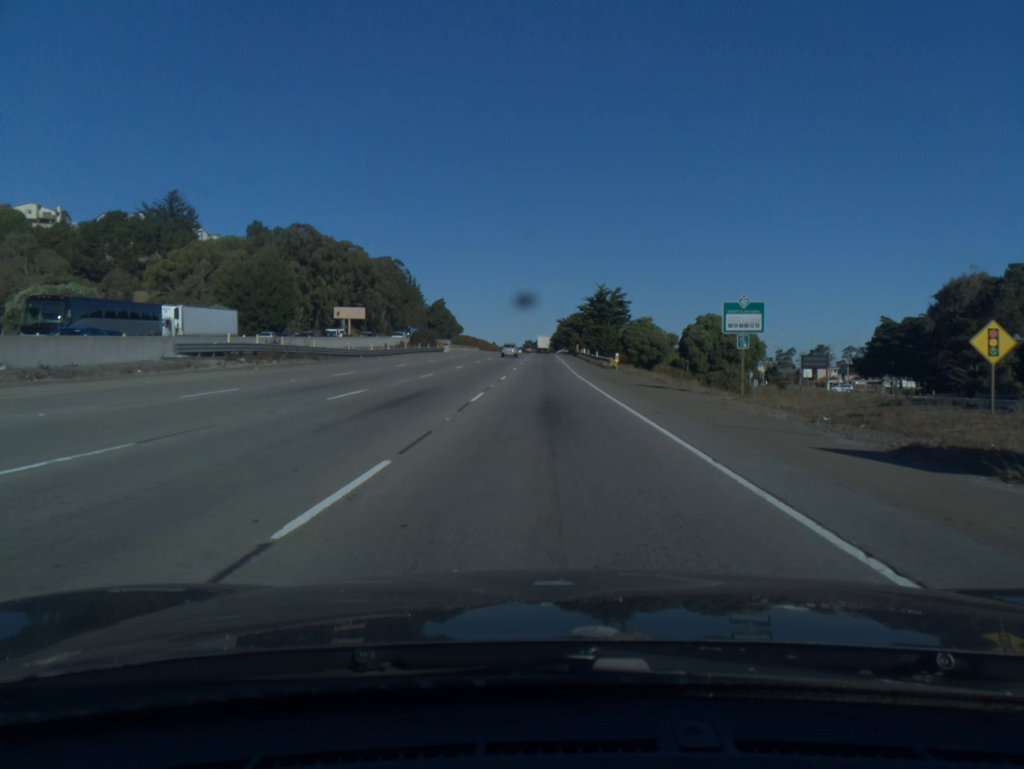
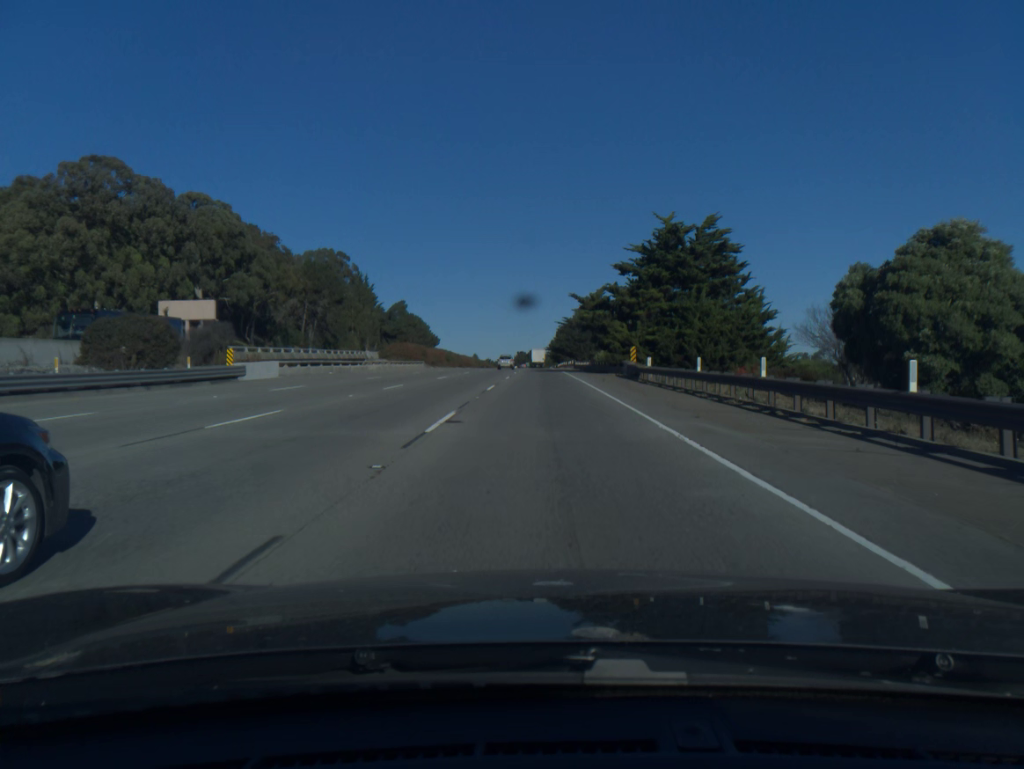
(0.0, +80.3) m; 0°
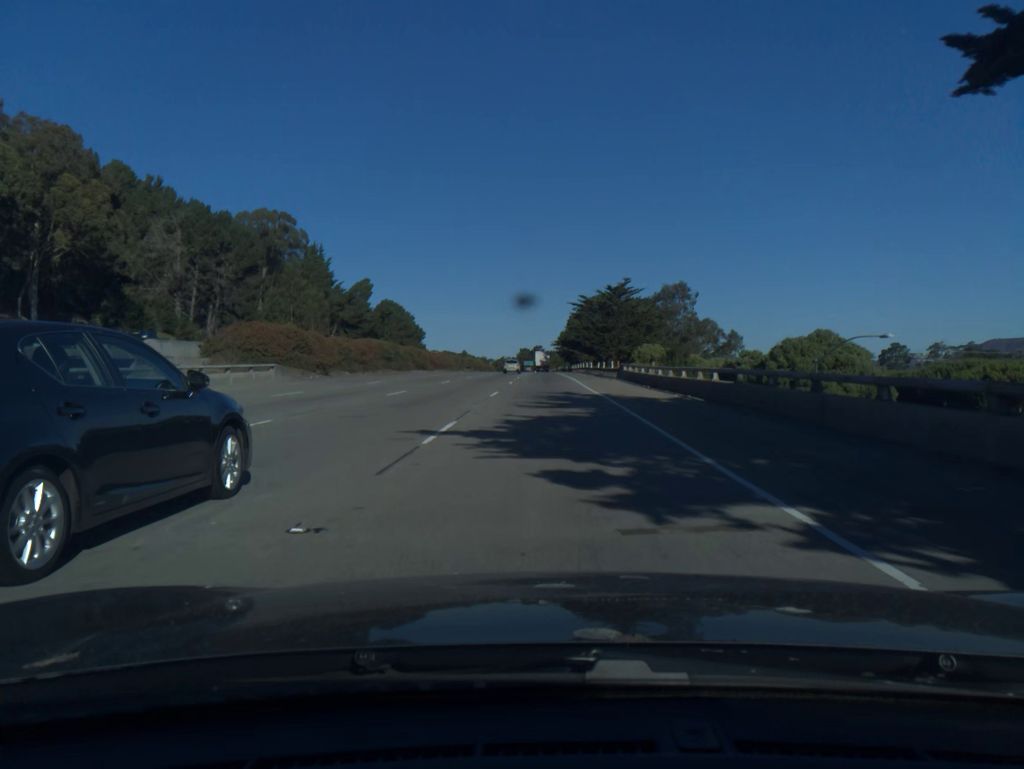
(-0.2, +59.5) m; 0°
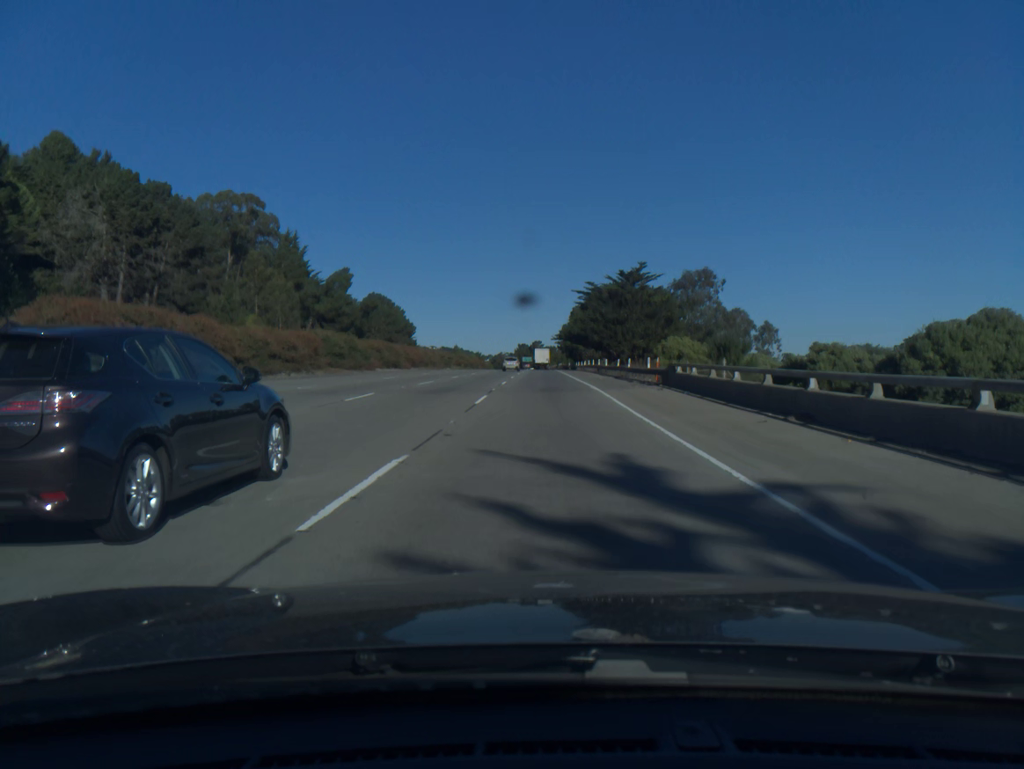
(0.0, +20.3) m; 0°
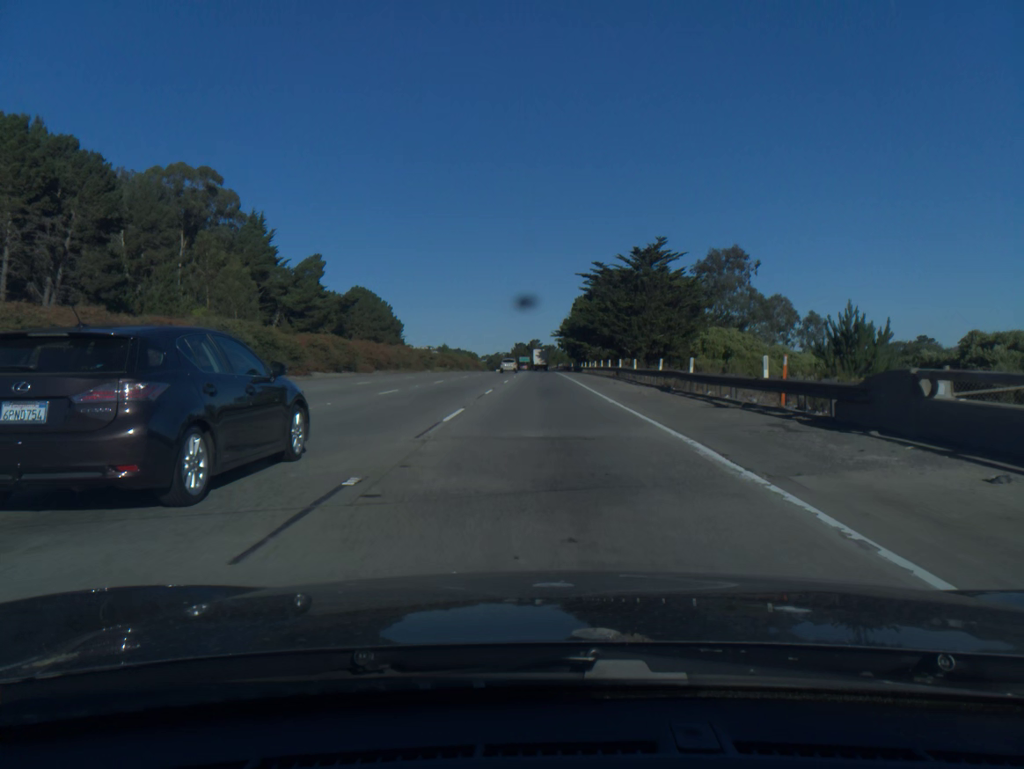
(0.0, +20.3) m; 0°
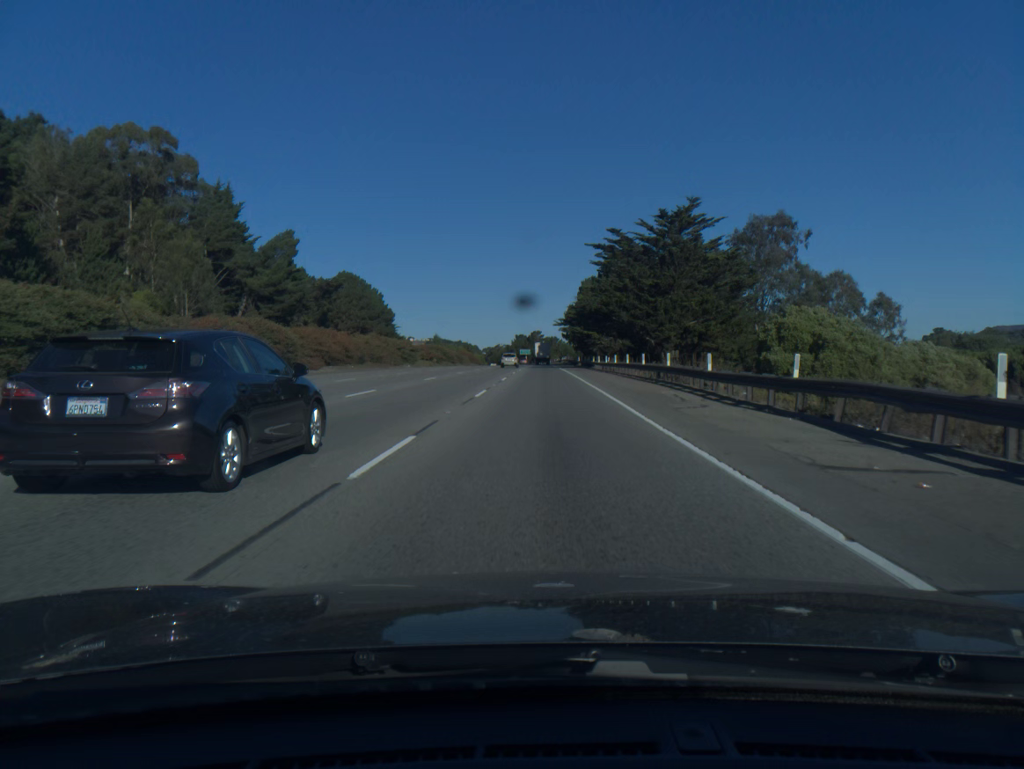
(0.0, +18.8) m; 0°
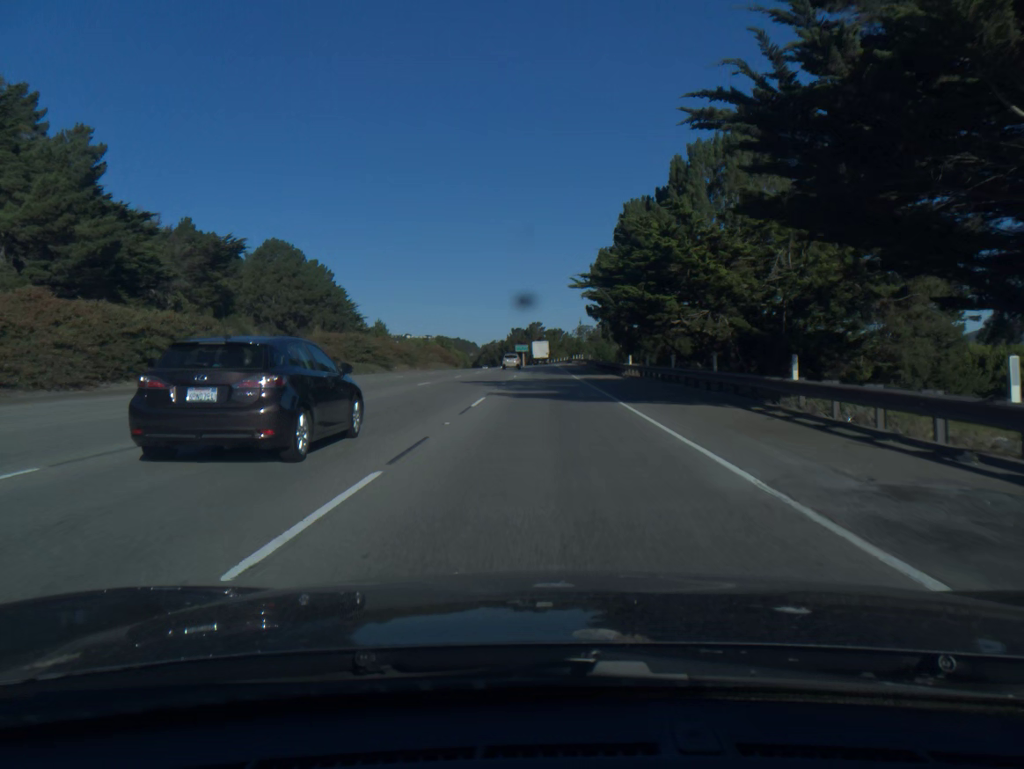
(-0.2, +61.3) m; 0°
